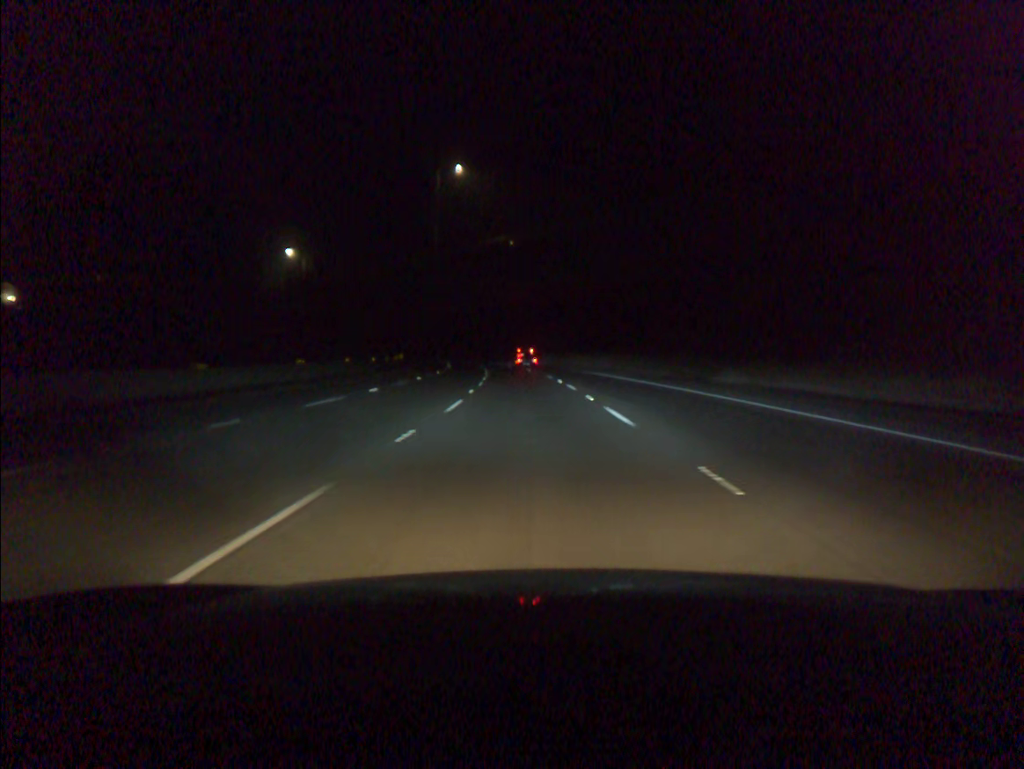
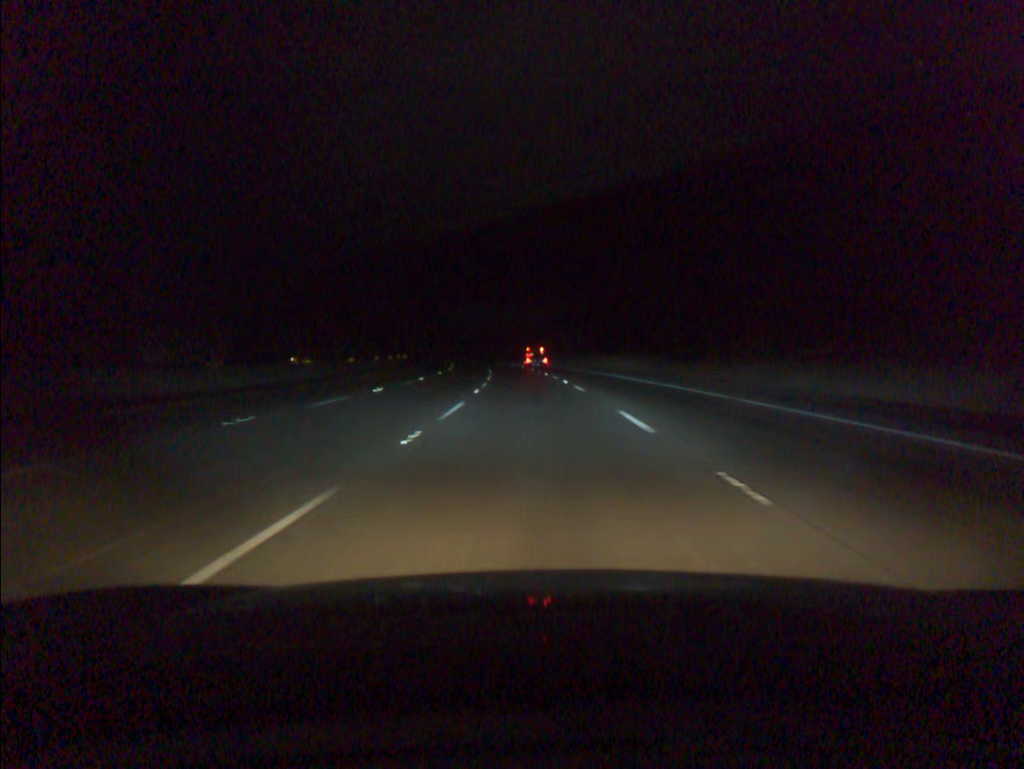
(-2.2, +58.7) m; -4°
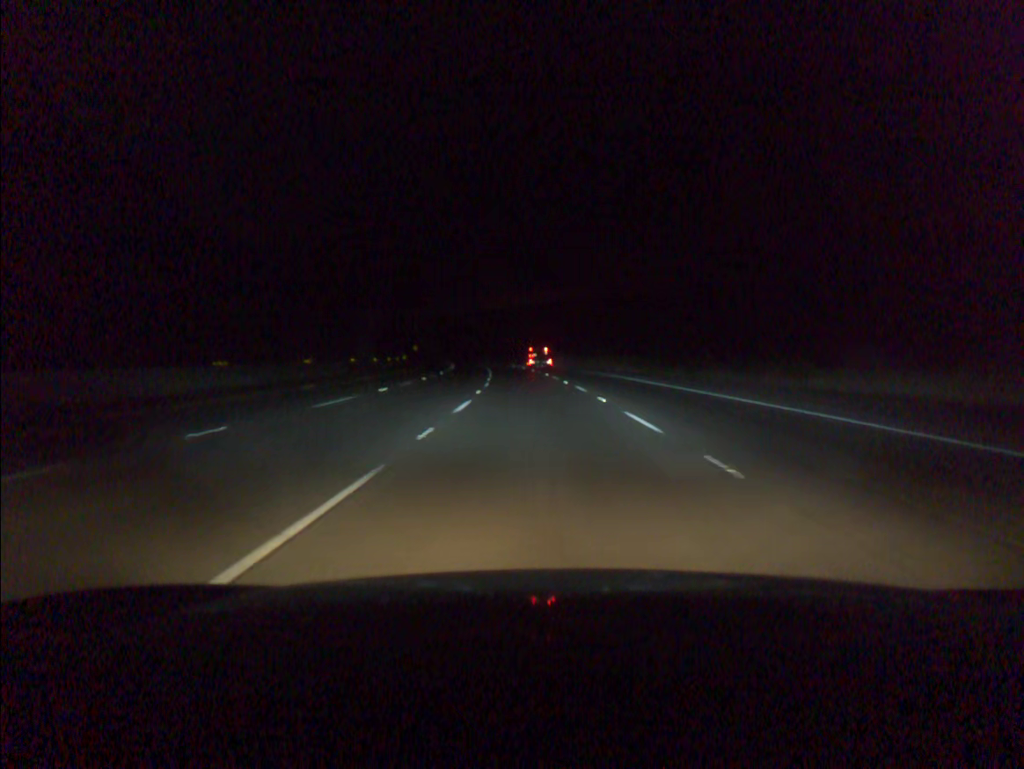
(-2.0, +58.7) m; -4°
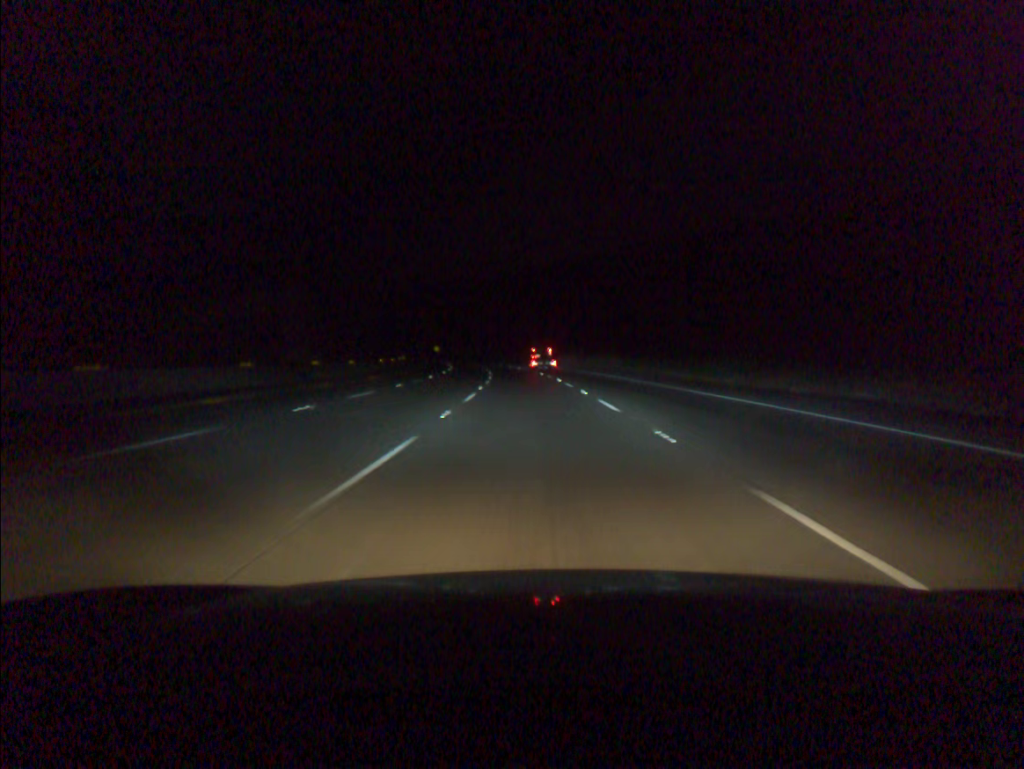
(-0.9, +39.1) m; -3°
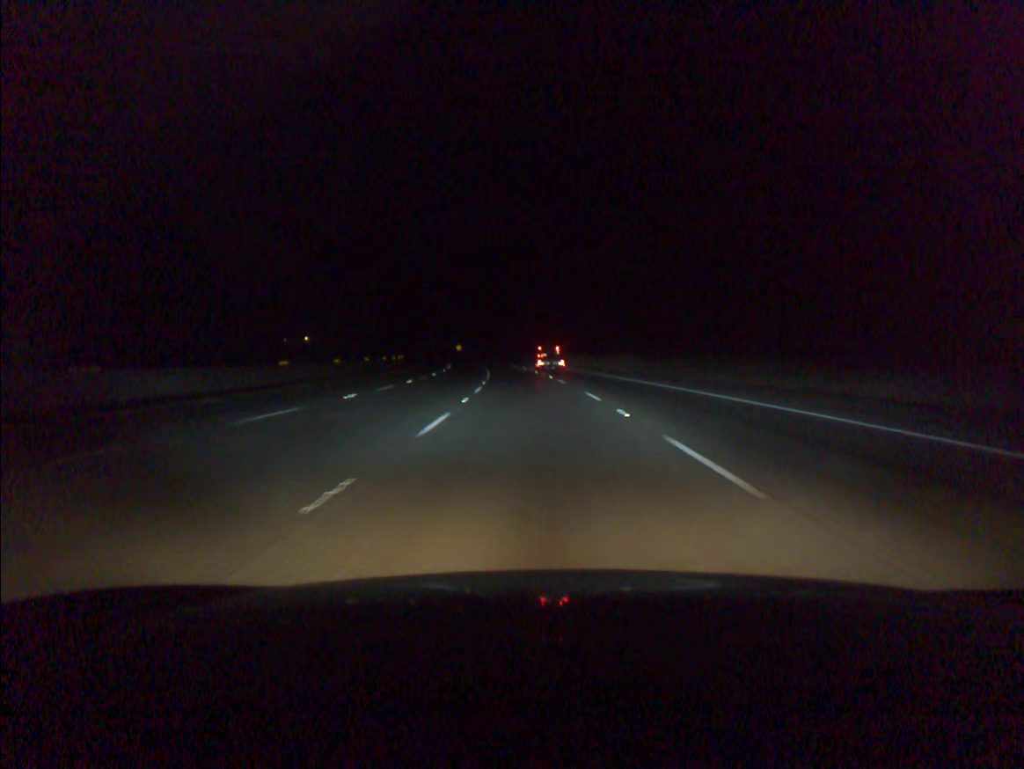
(-0.9, +39.1) m; -3°
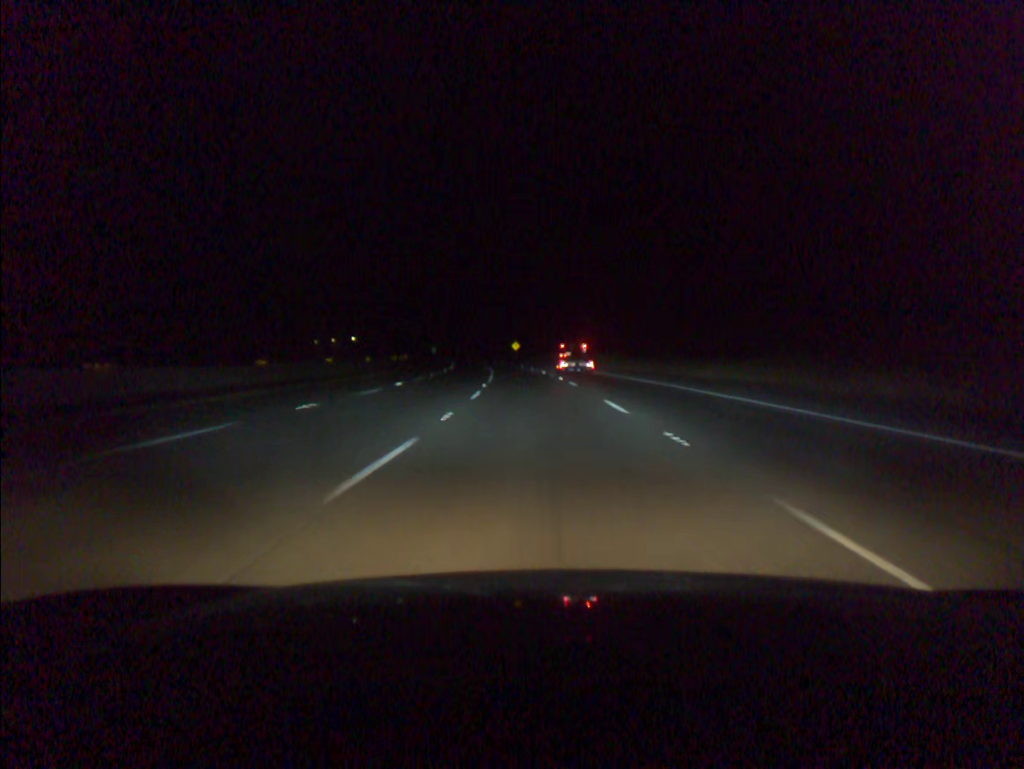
(-3.7, +78.2) m; -6°
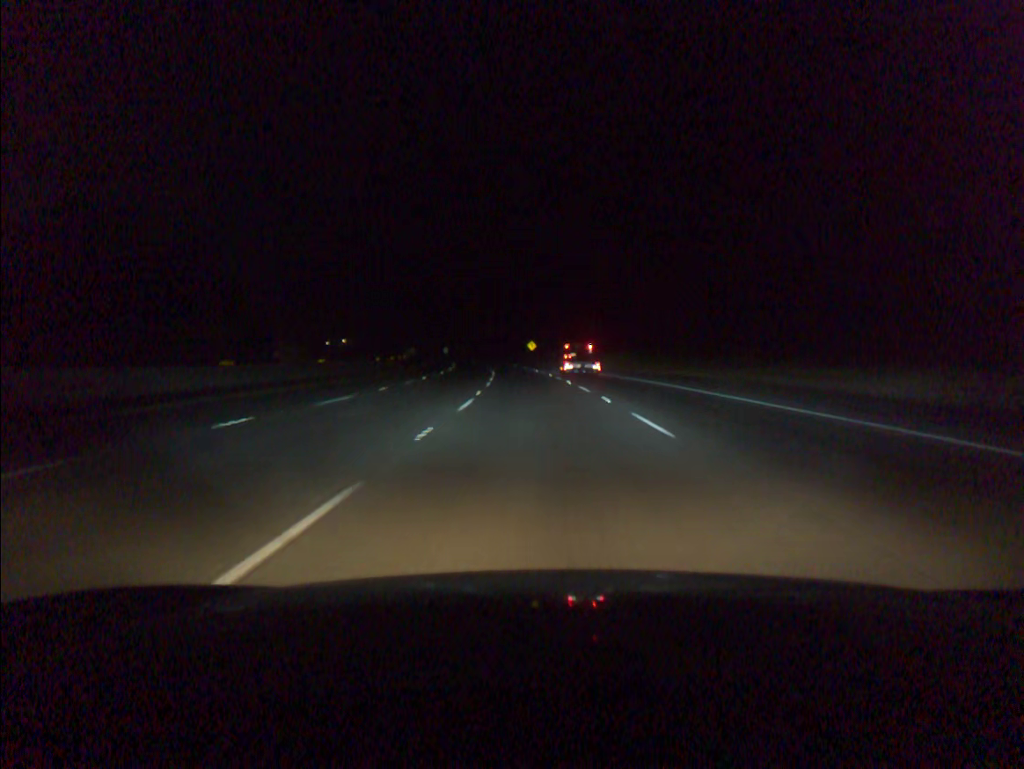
(-0.2, +19.6) m; -1°
